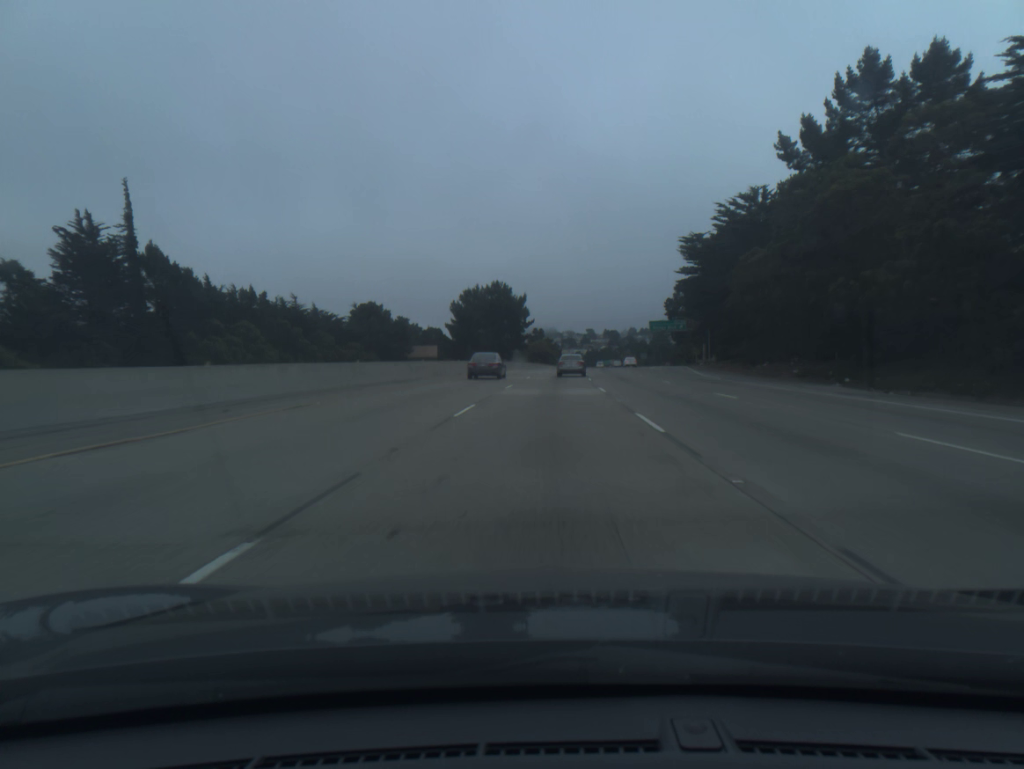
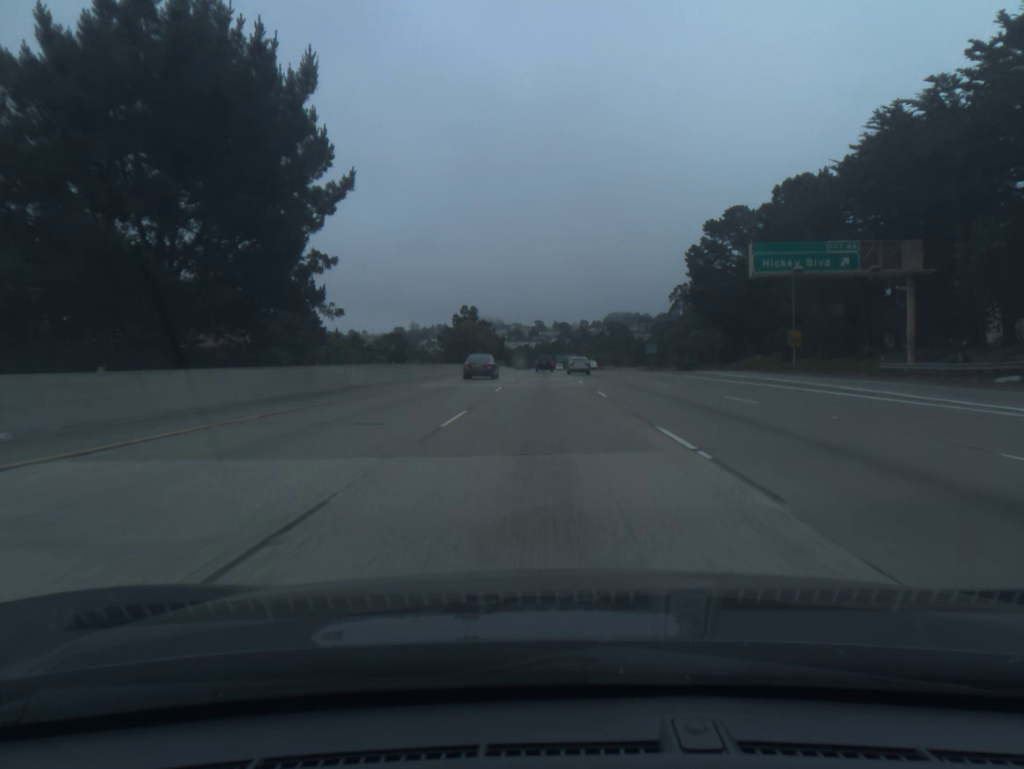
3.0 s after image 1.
(+3.2, +91.1) m; +4°
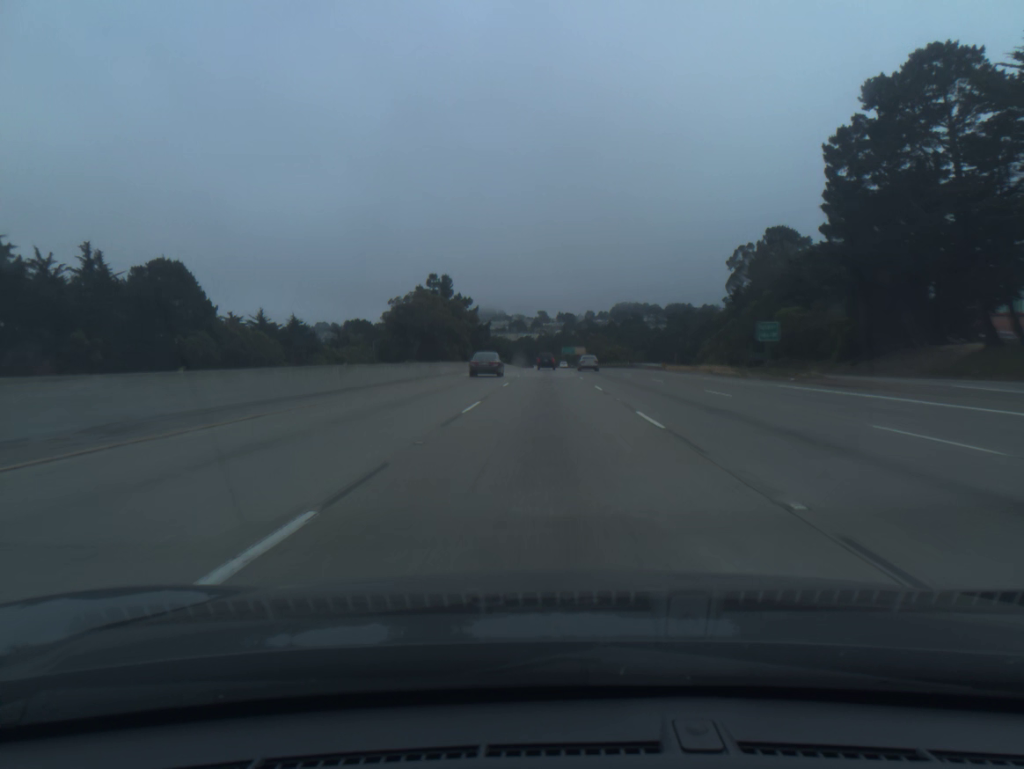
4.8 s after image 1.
(+0.2, +55.0) m; 0°
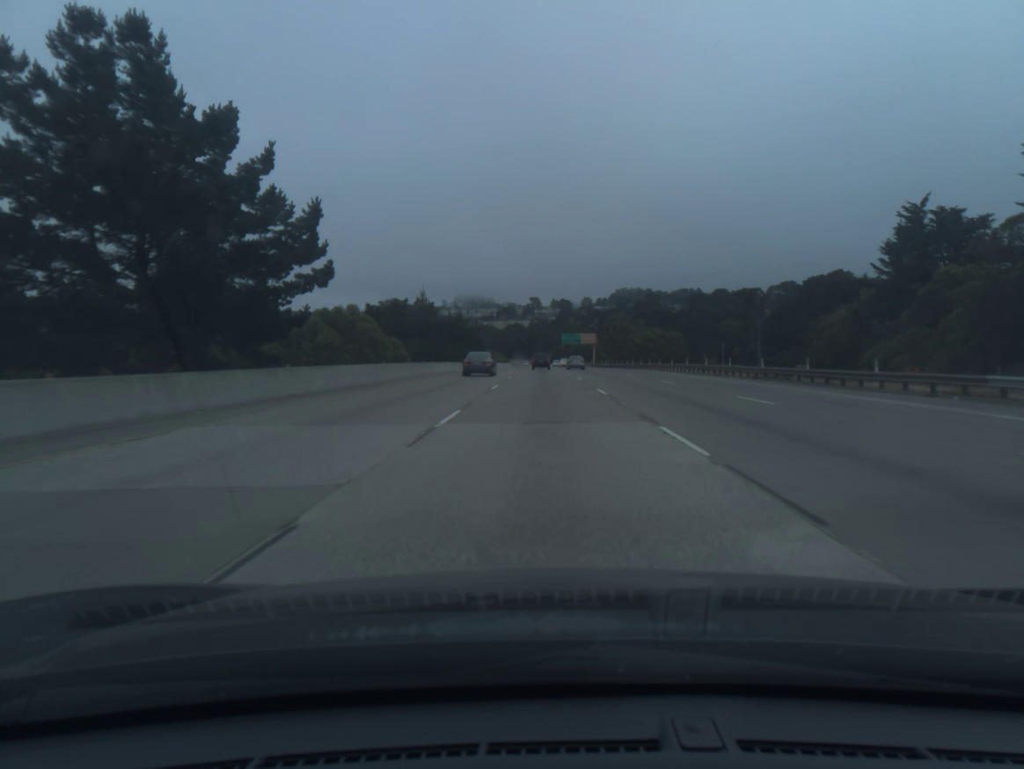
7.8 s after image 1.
(+0.3, +92.3) m; 0°
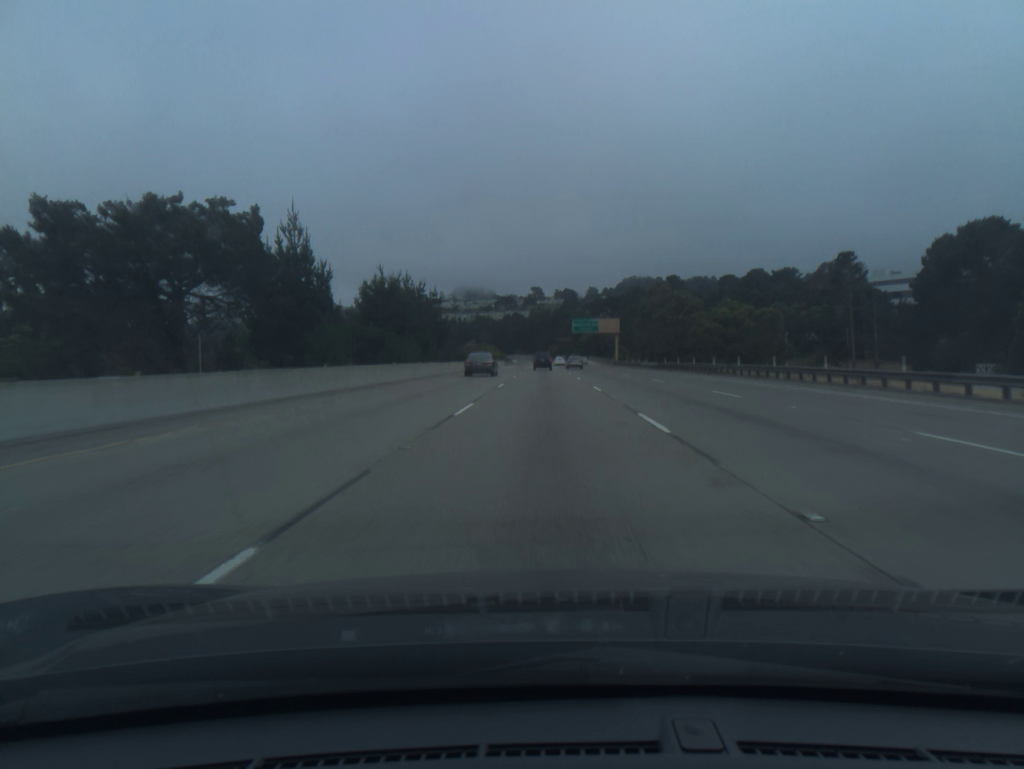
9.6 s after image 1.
(-0.1, +55.4) m; 0°
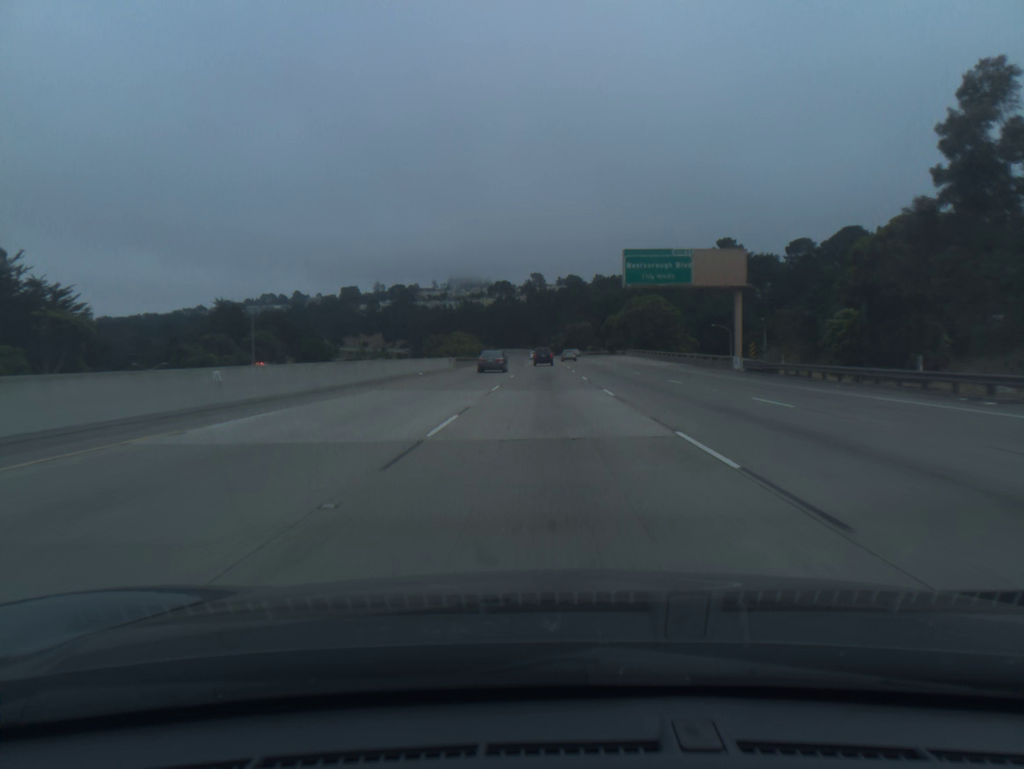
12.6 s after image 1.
(-0.2, +92.2) m; 0°
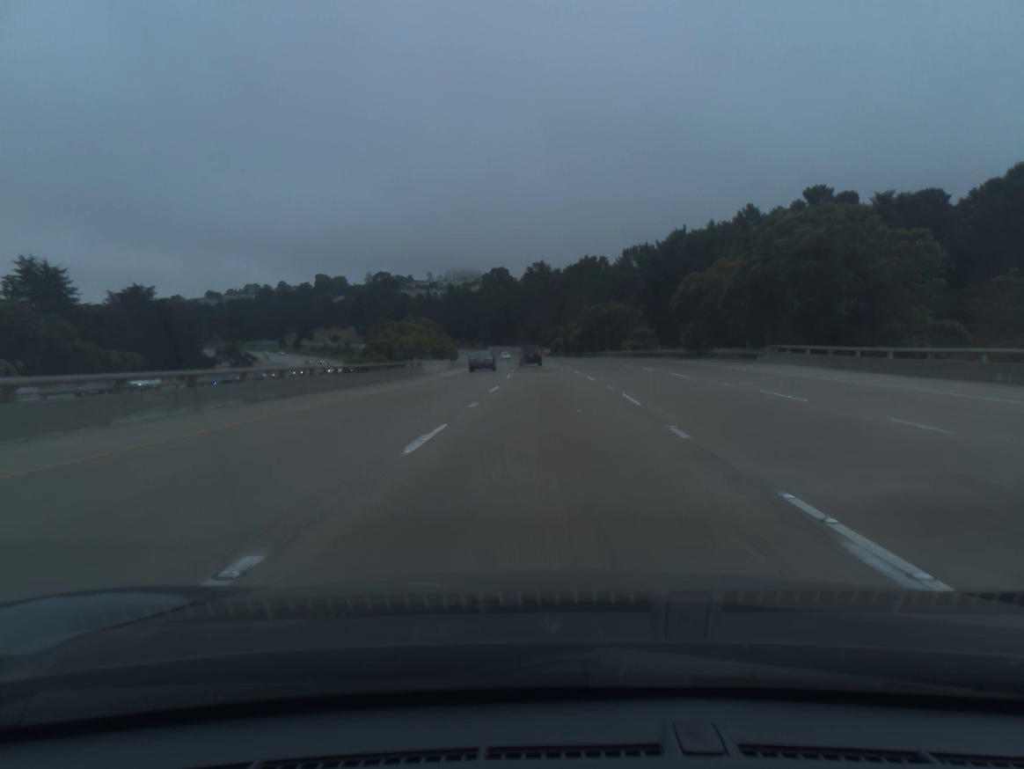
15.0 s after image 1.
(+0.1, +73.3) m; 0°
